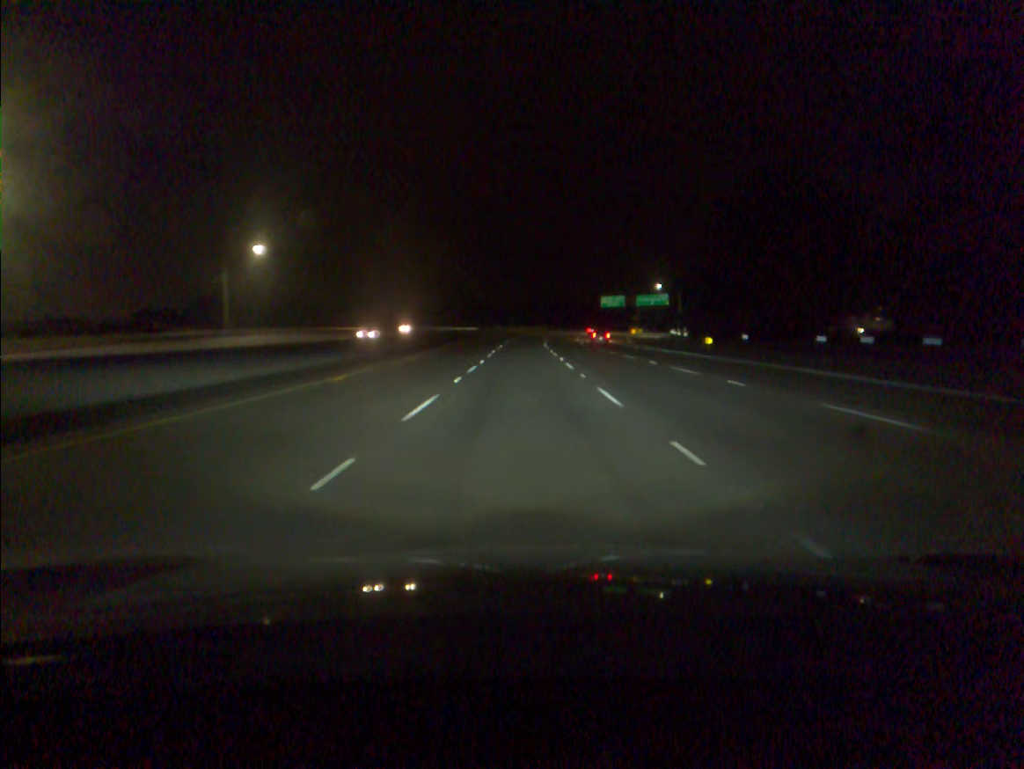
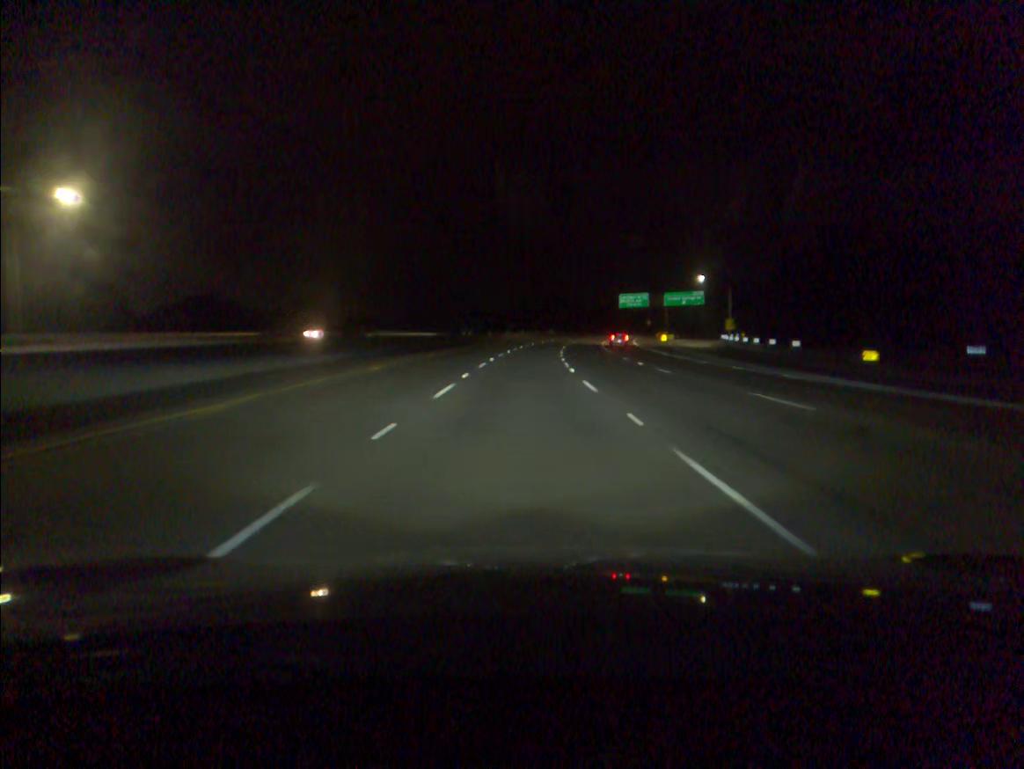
(0.0, +38.4) m; 0°
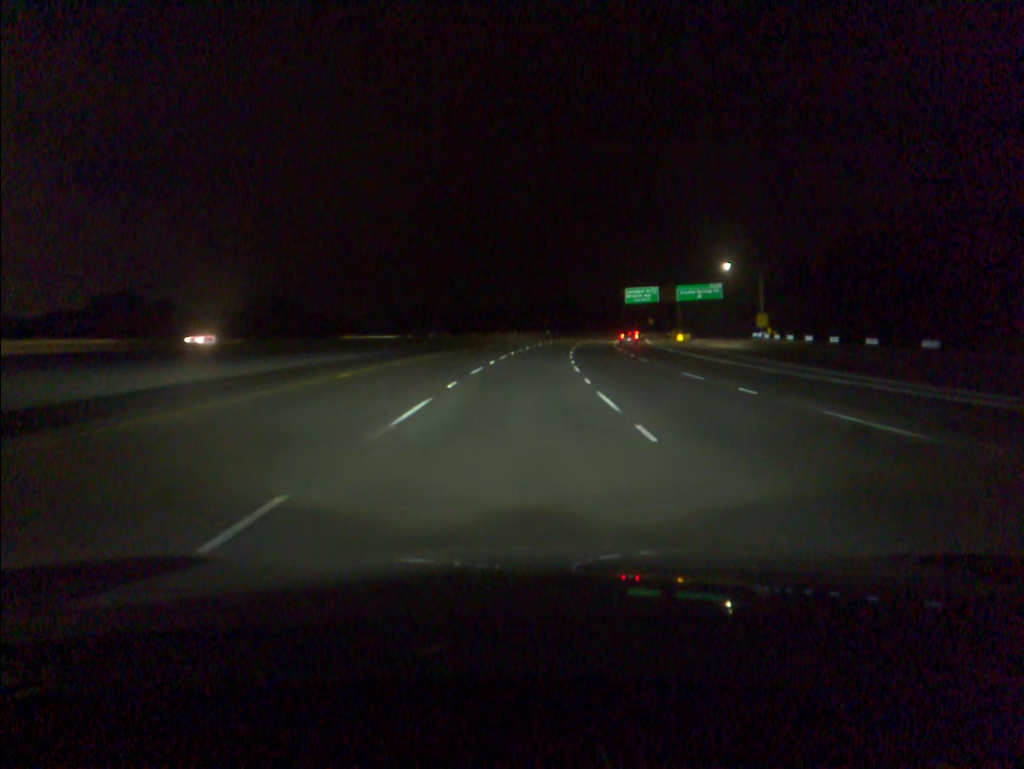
(+0.1, +19.1) m; +1°
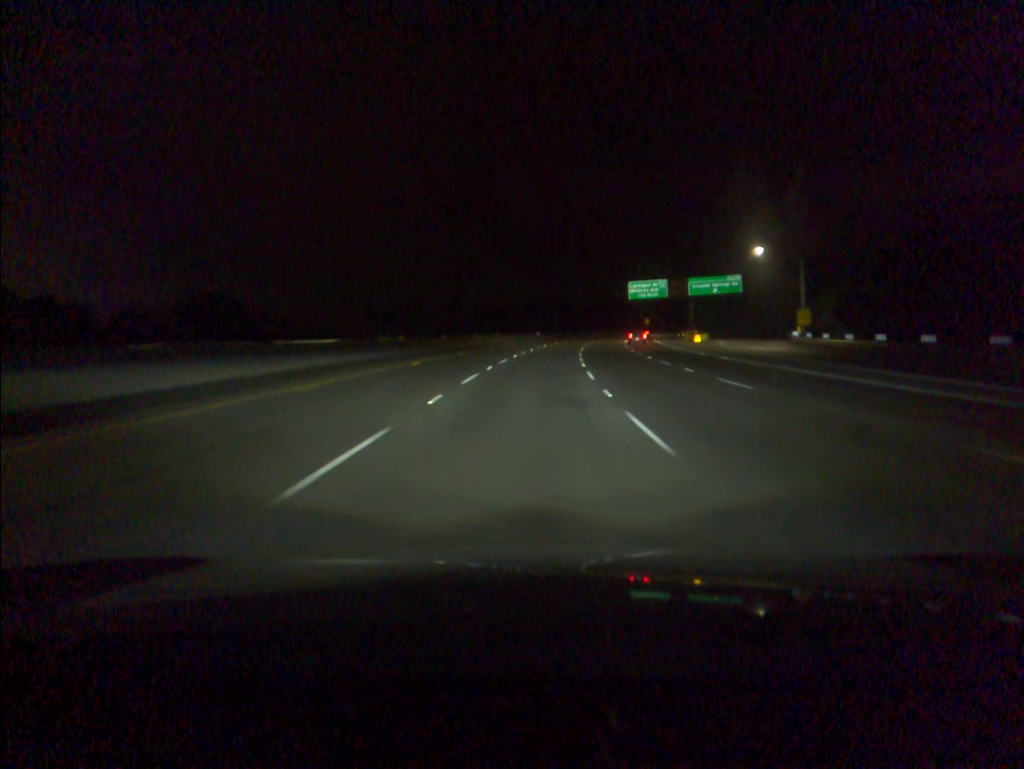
(+0.1, +19.2) m; +1°
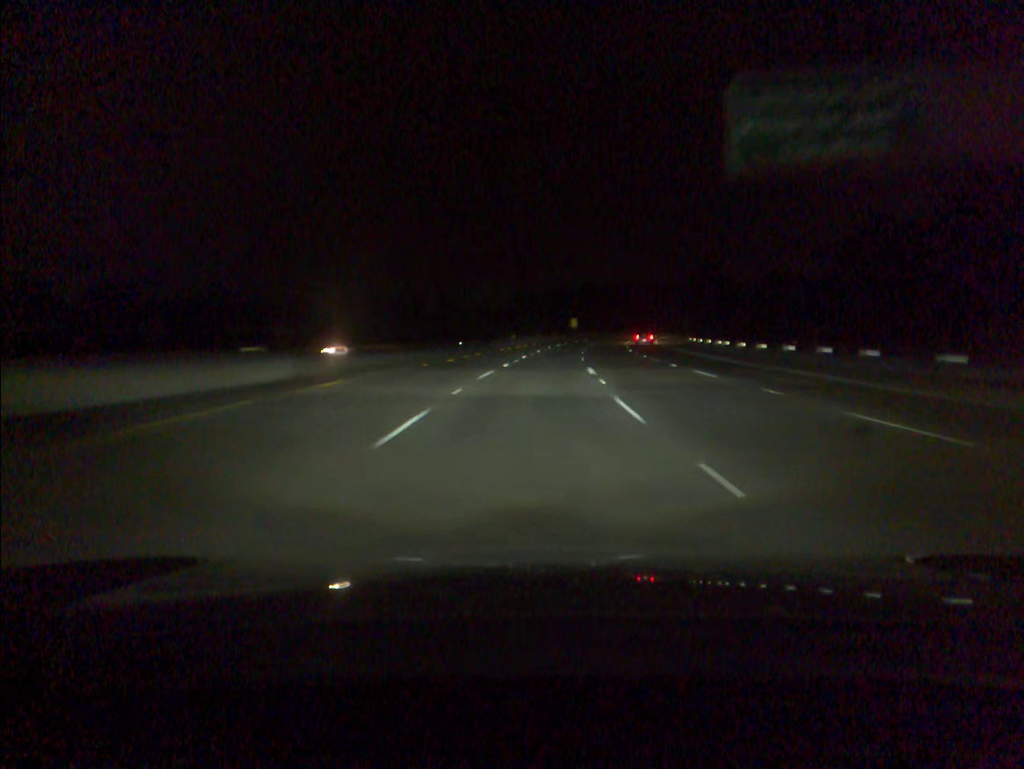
(+6.6, +95.9) m; +8°
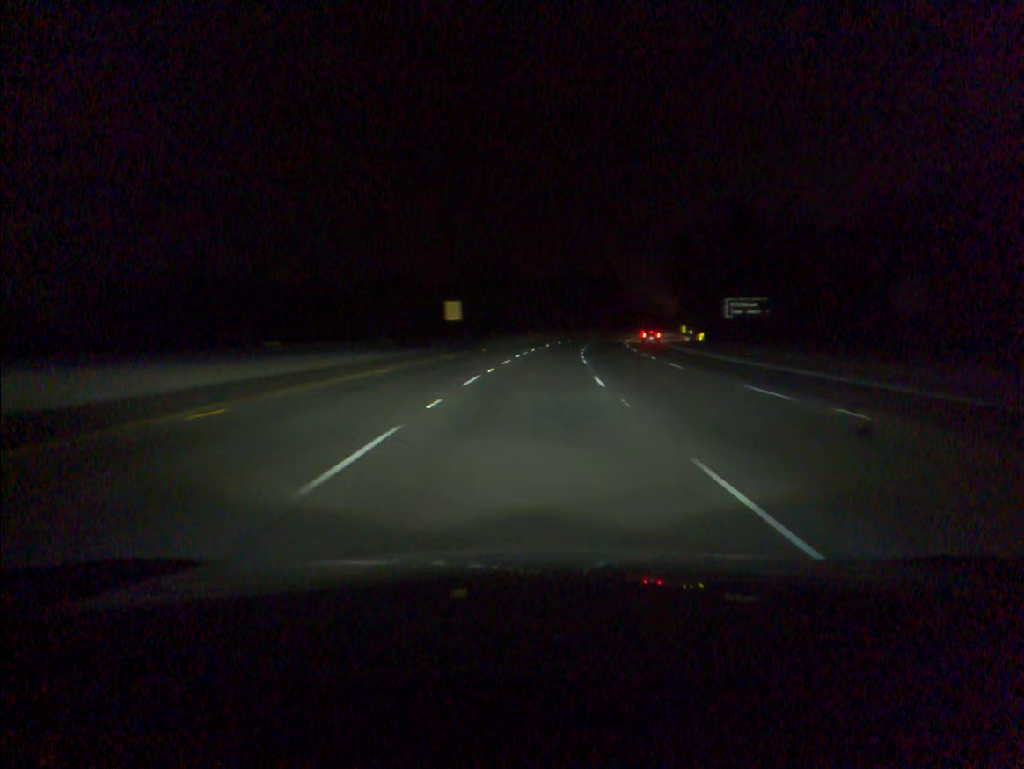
(+7.1, +96.6) m; +8°
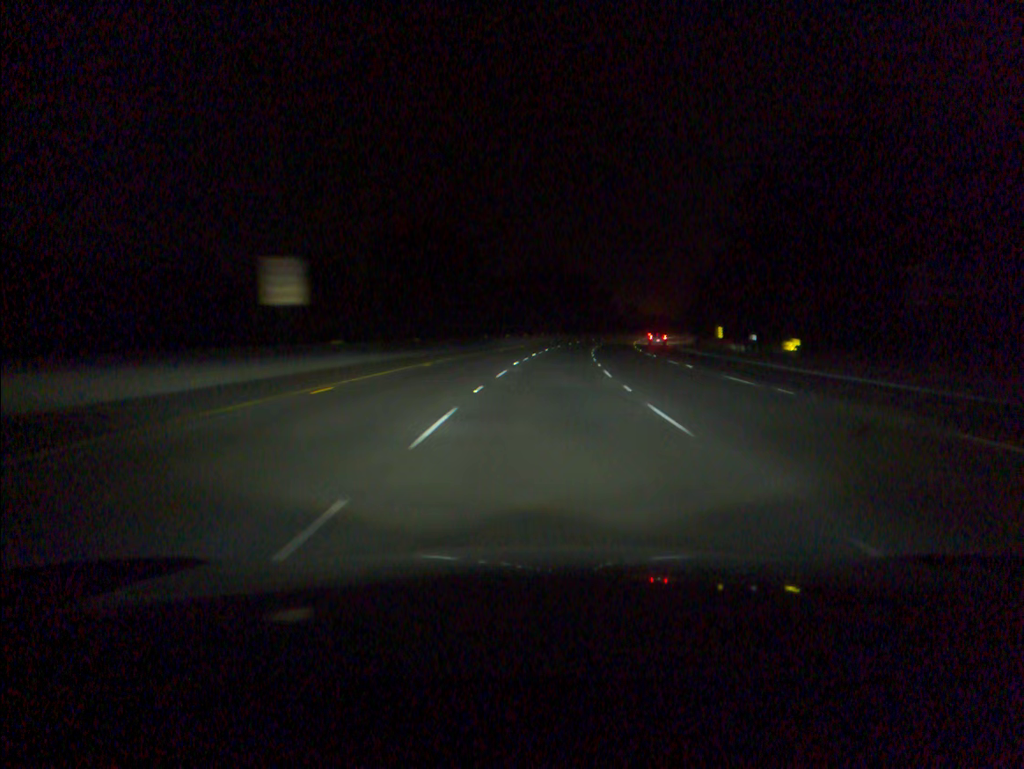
(+0.9, +38.9) m; +3°
